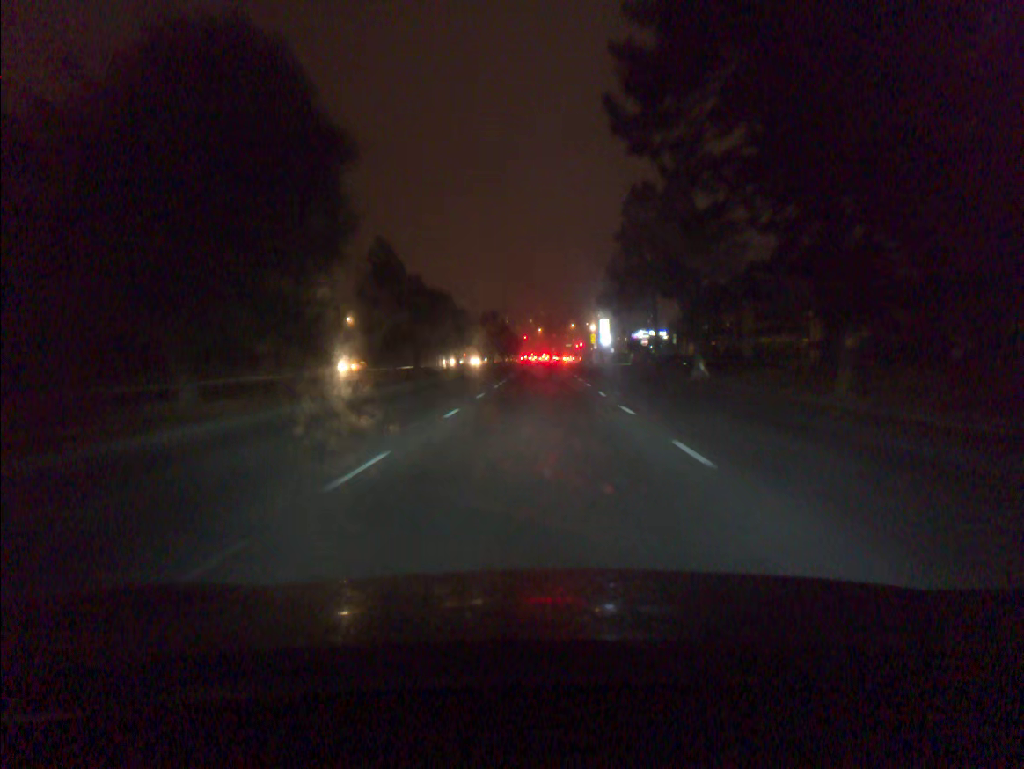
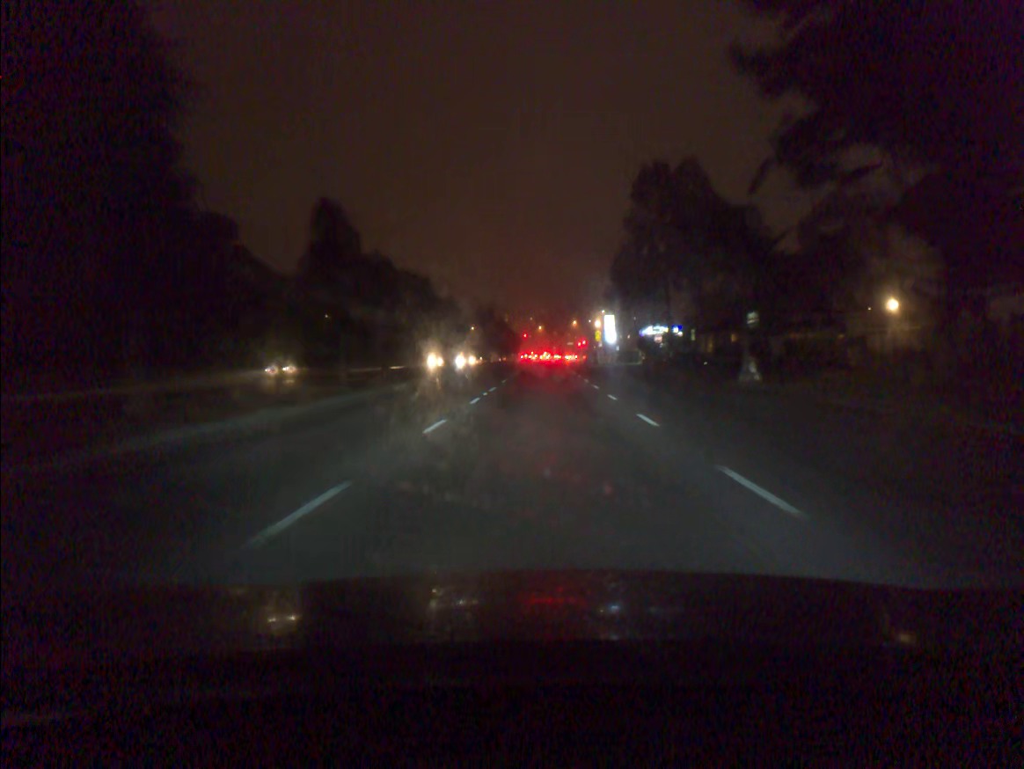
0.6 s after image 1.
(0.0, +10.0) m; 0°
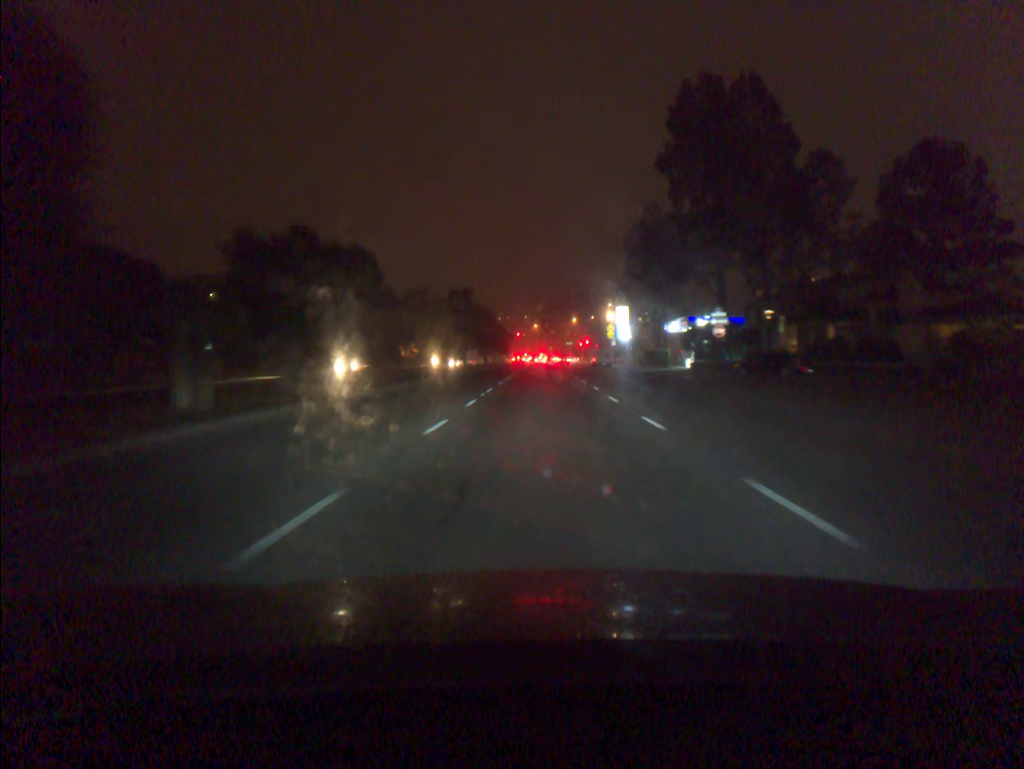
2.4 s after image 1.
(+0.1, +29.0) m; 0°
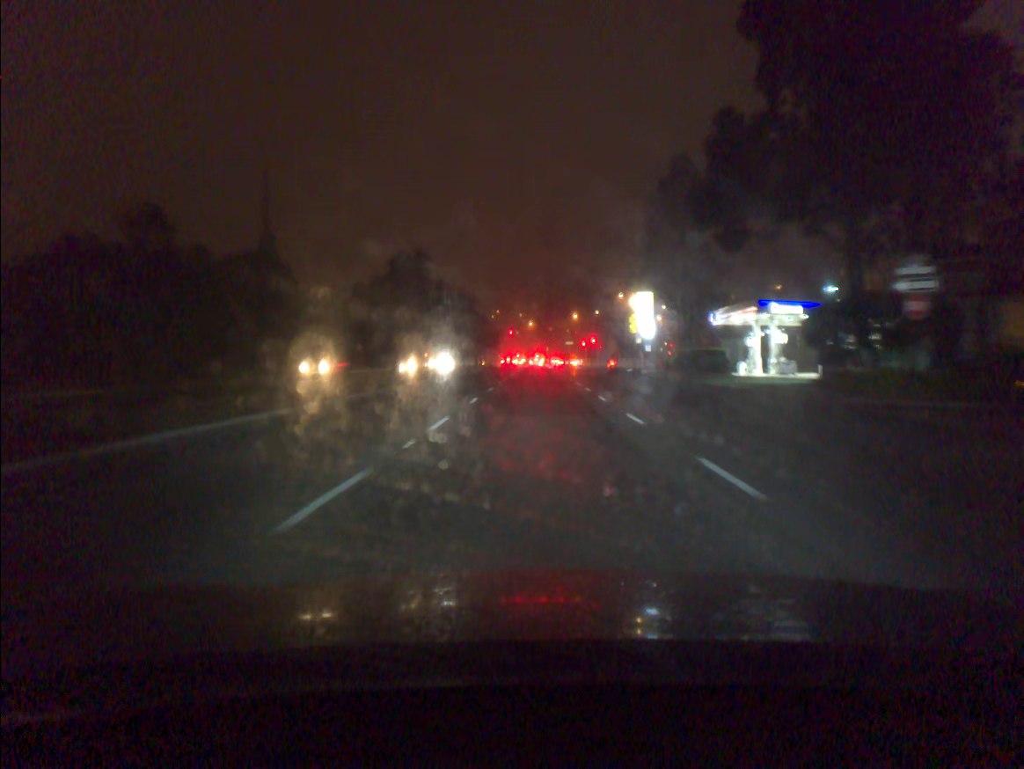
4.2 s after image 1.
(+0.1, +27.4) m; 0°
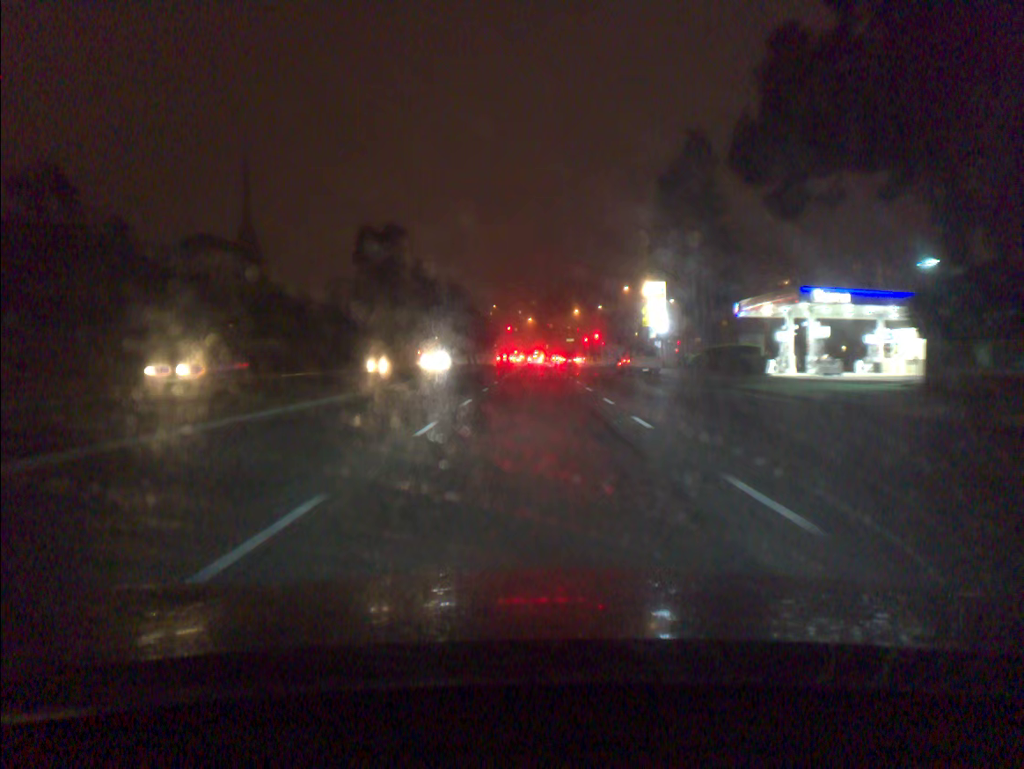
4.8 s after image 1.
(0.0, +8.8) m; 0°
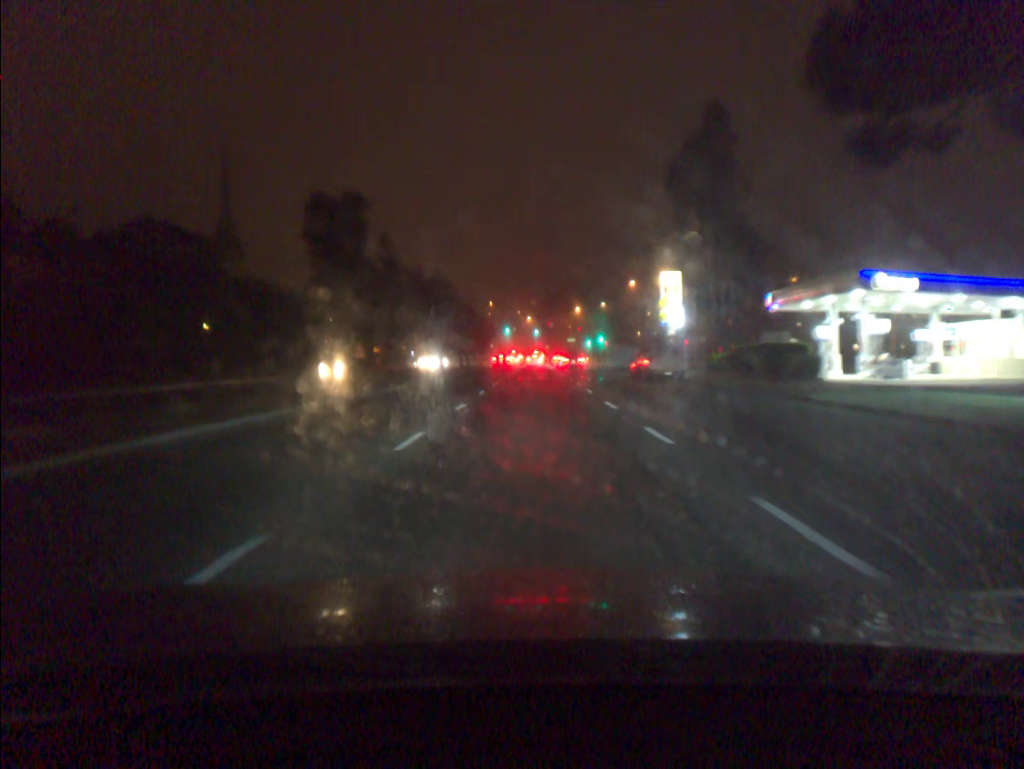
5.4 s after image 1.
(0.0, +8.6) m; 0°
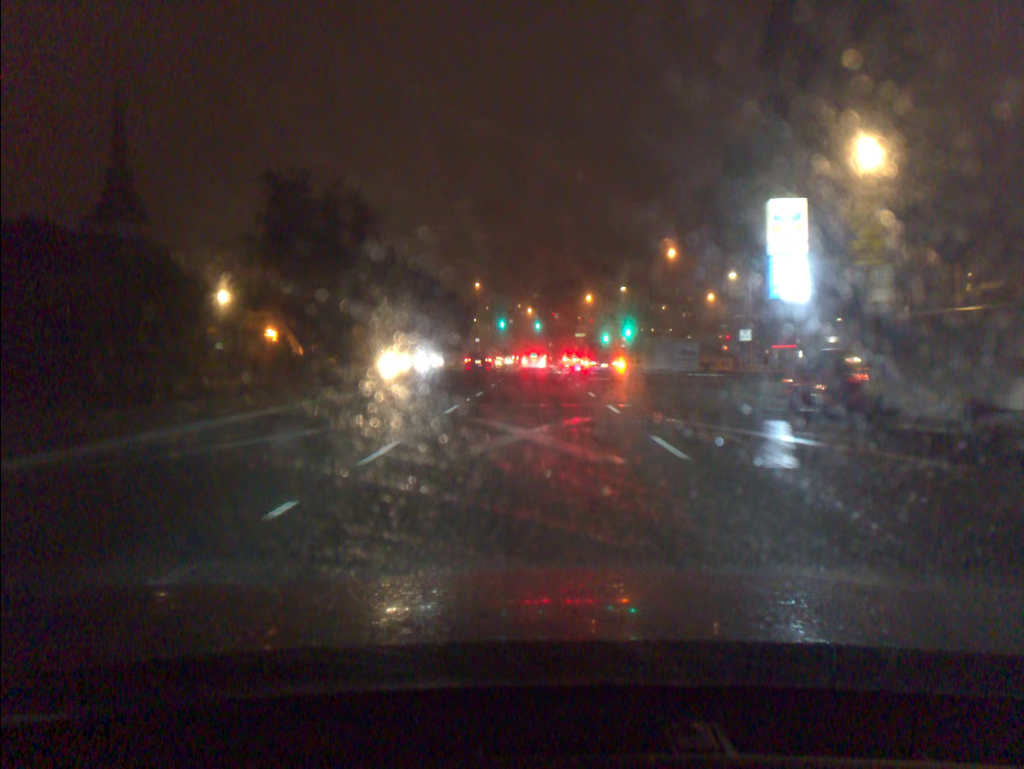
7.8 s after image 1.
(-0.1, +30.9) m; 0°
